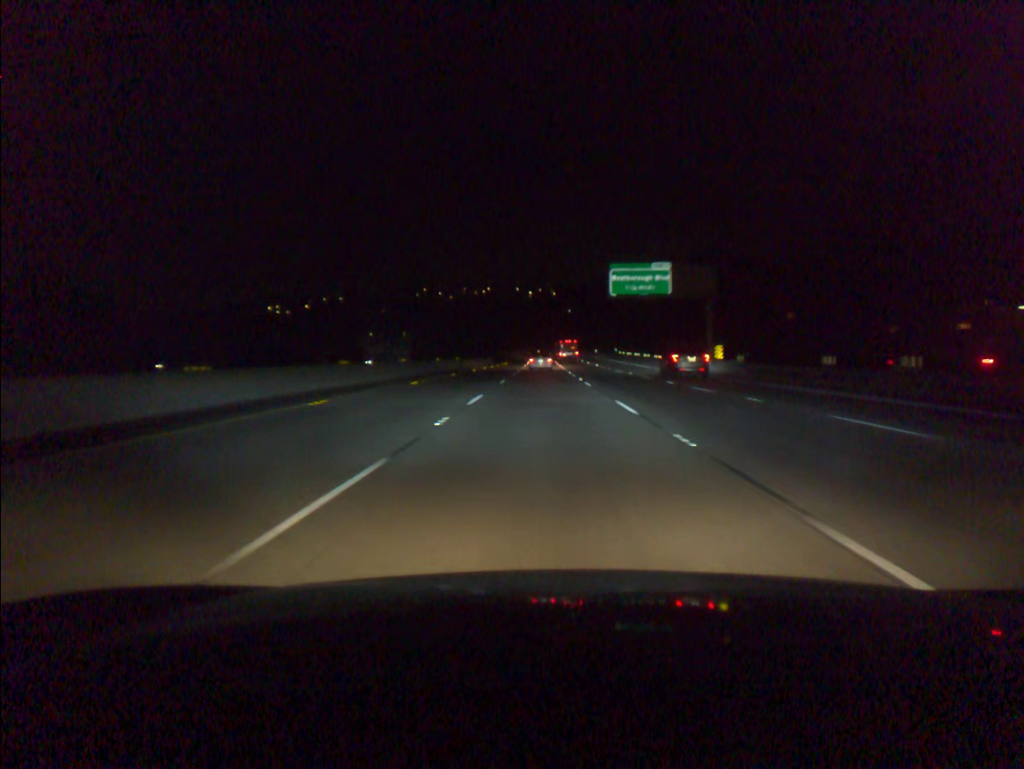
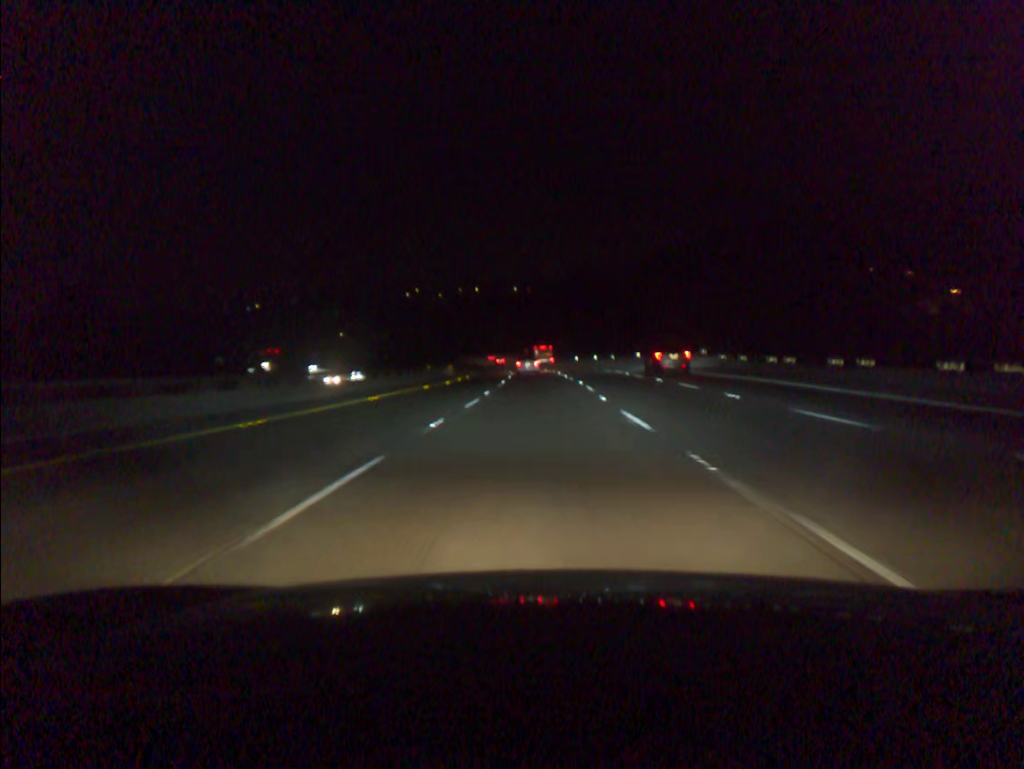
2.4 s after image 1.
(+0.1, +70.9) m; 0°
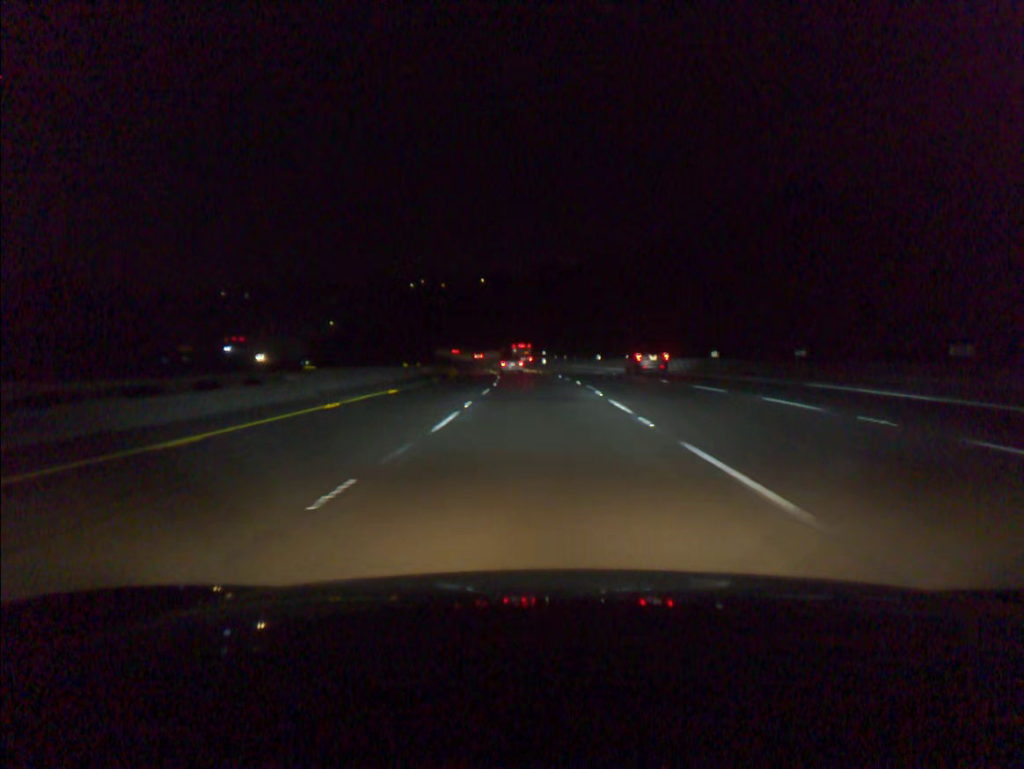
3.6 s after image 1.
(-0.1, +35.2) m; 0°
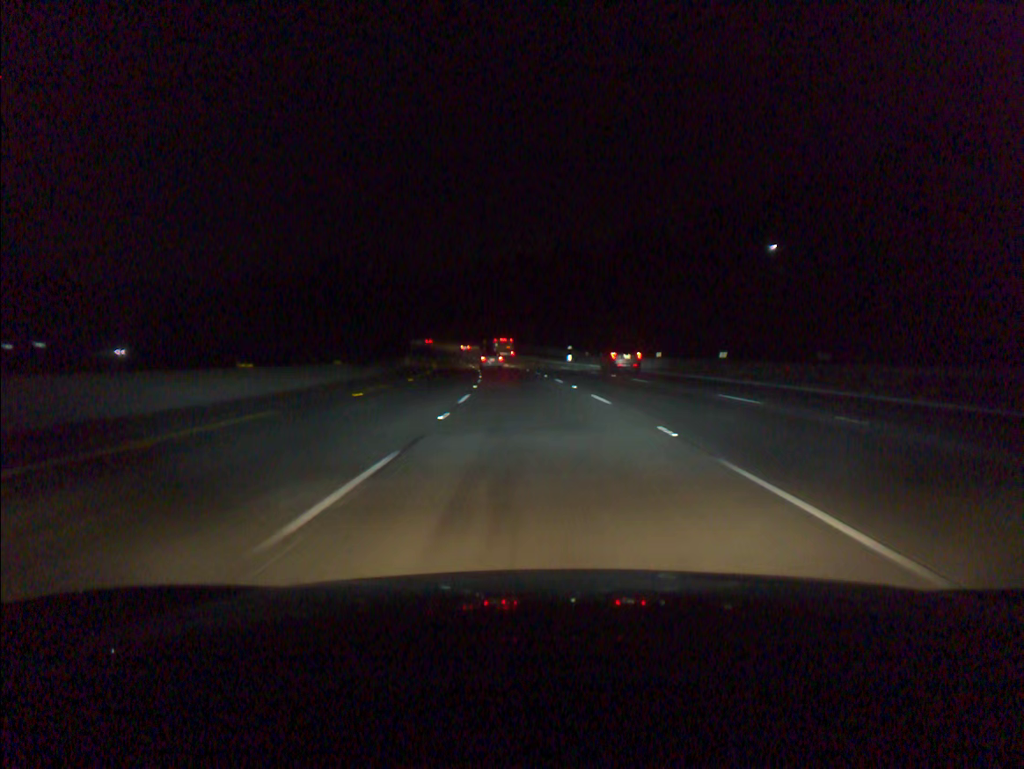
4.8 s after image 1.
(-0.4, +35.1) m; -2°
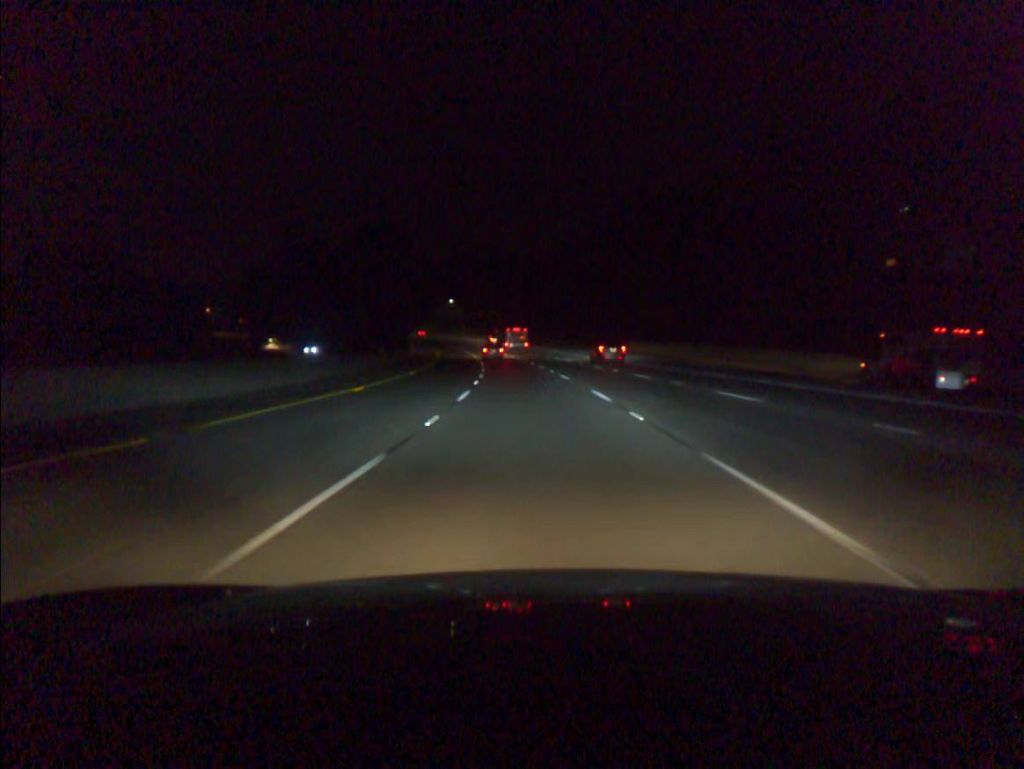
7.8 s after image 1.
(-6.2, +87.9) m; -8°
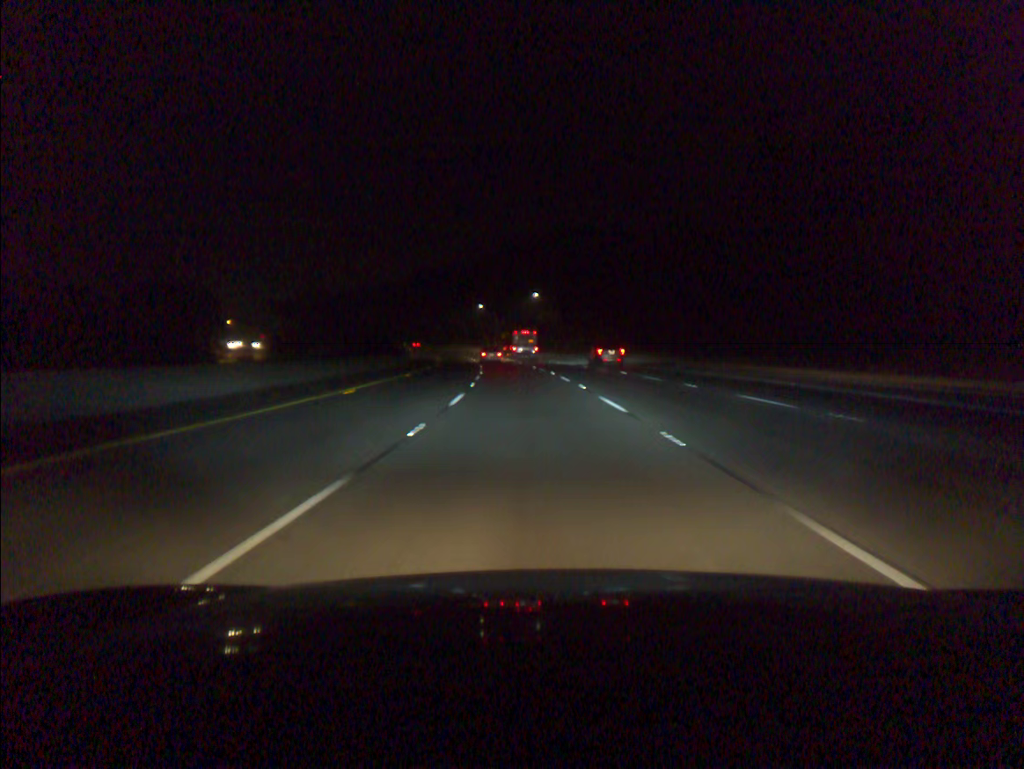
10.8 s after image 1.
(-6.0, +88.9) m; -8°
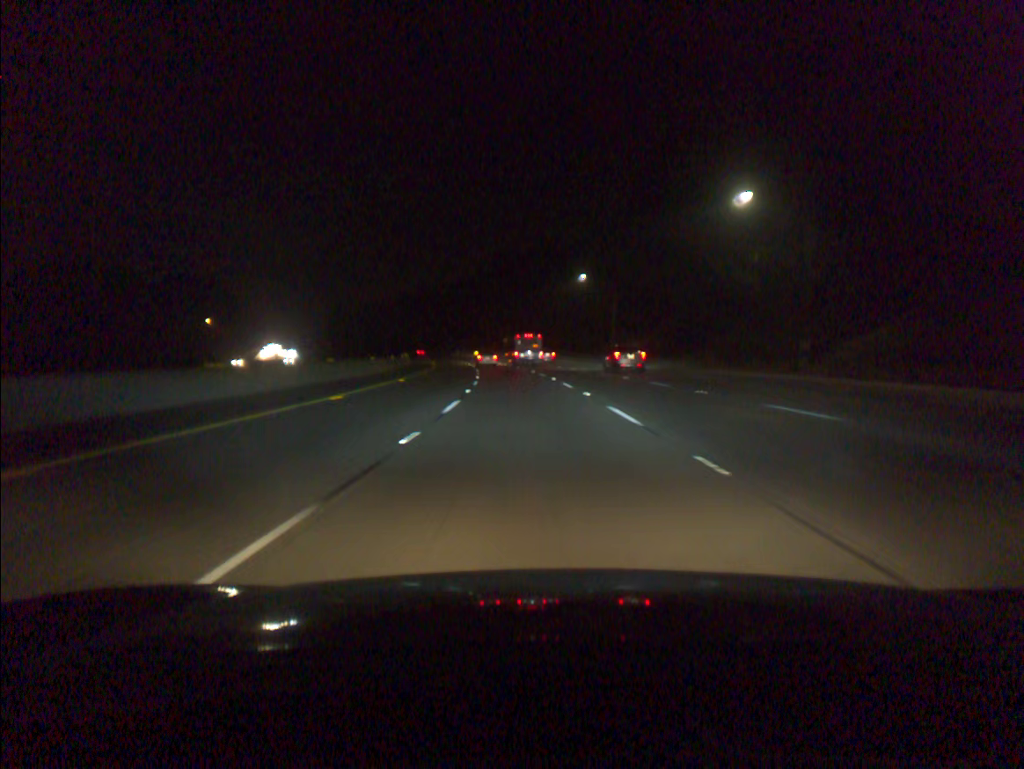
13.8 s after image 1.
(-6.3, +88.9) m; -8°
